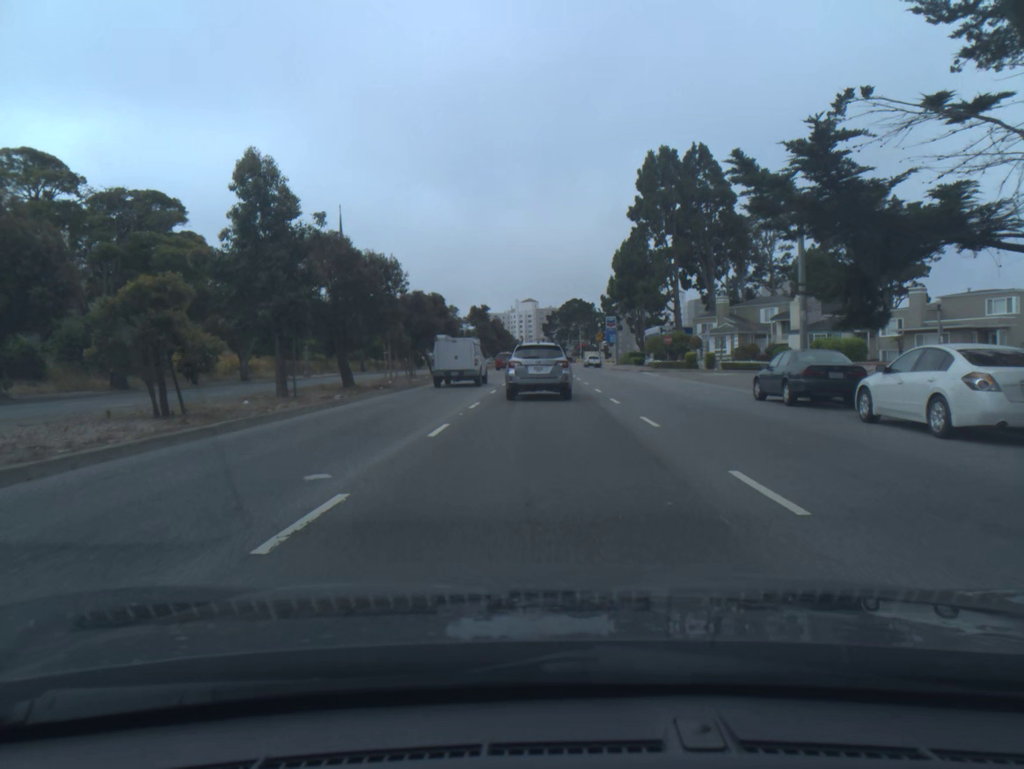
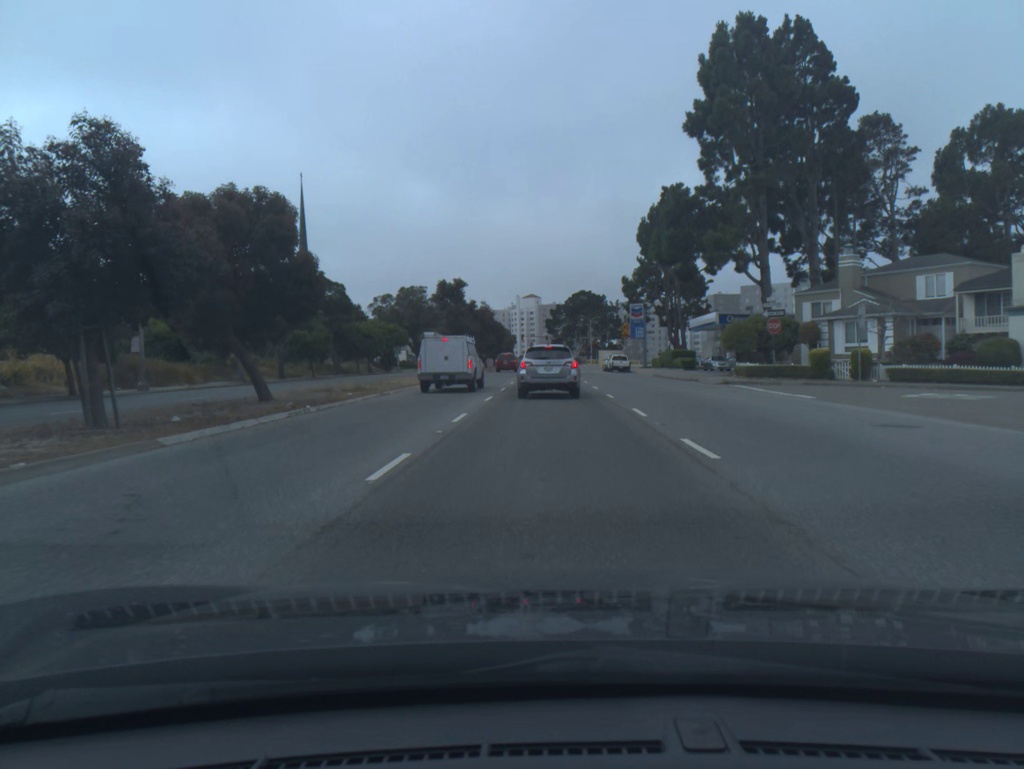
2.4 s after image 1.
(-0.1, +32.6) m; 0°
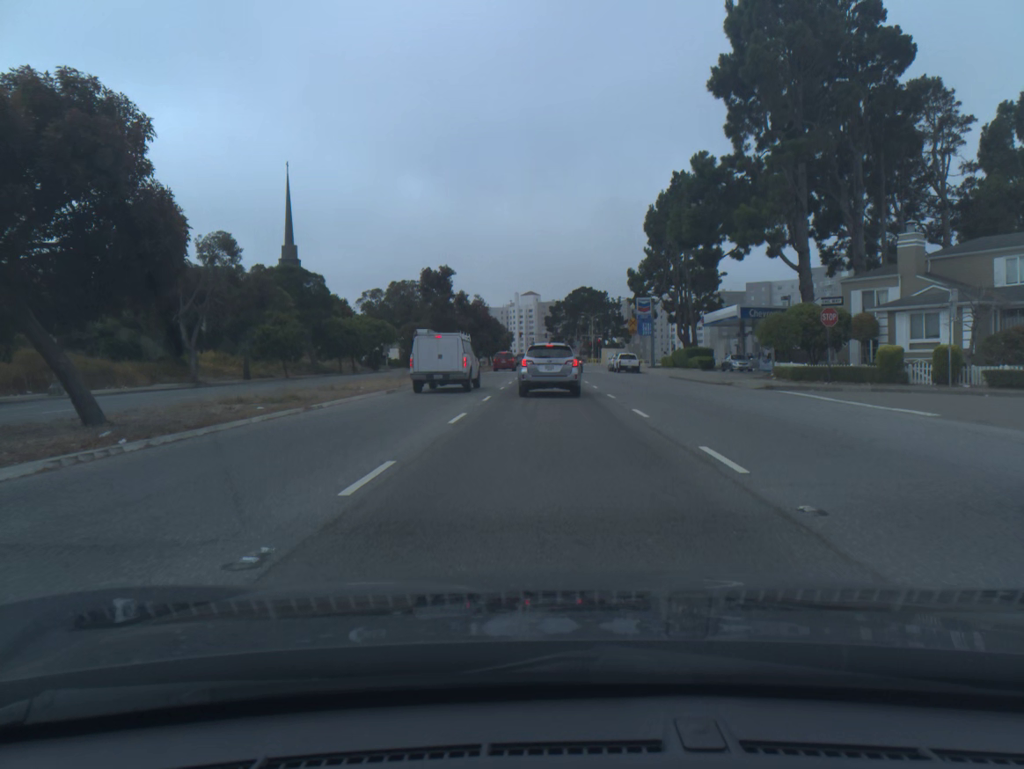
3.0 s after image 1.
(0.0, +8.0) m; 0°
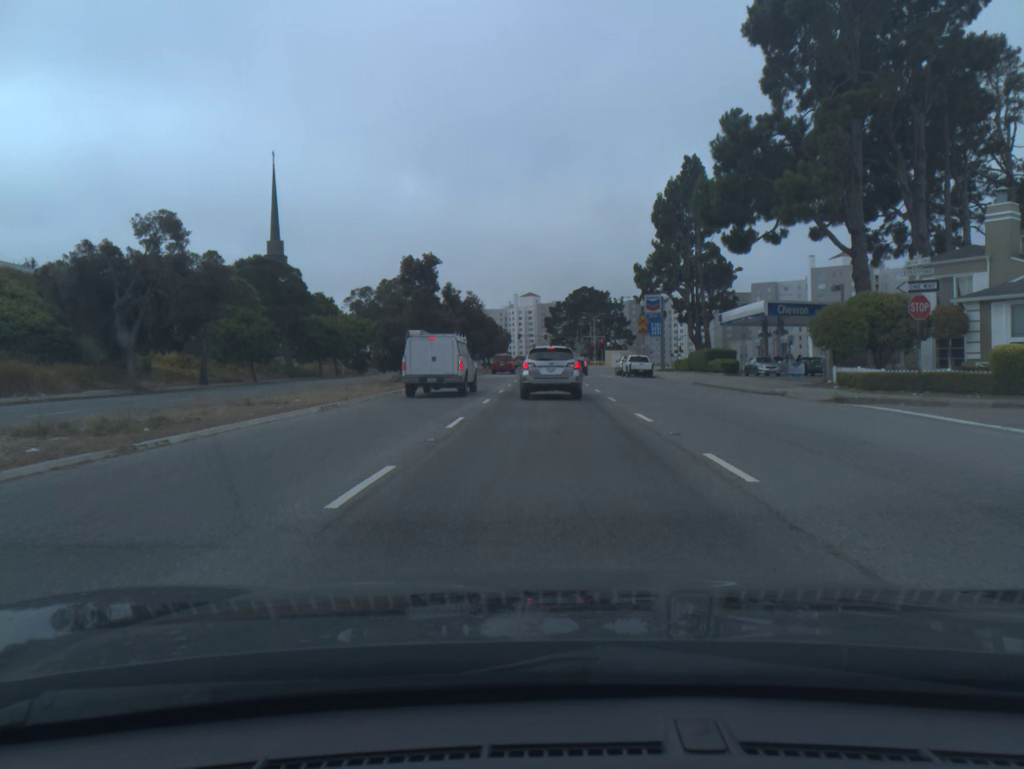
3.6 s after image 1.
(0.0, +7.9) m; 0°
